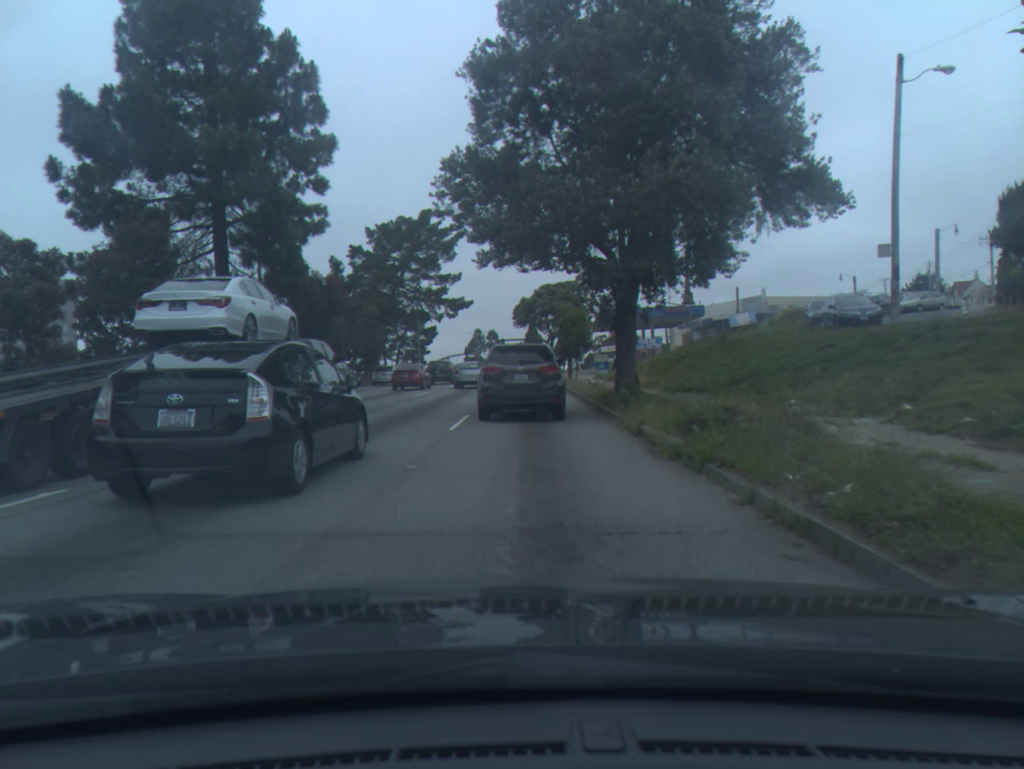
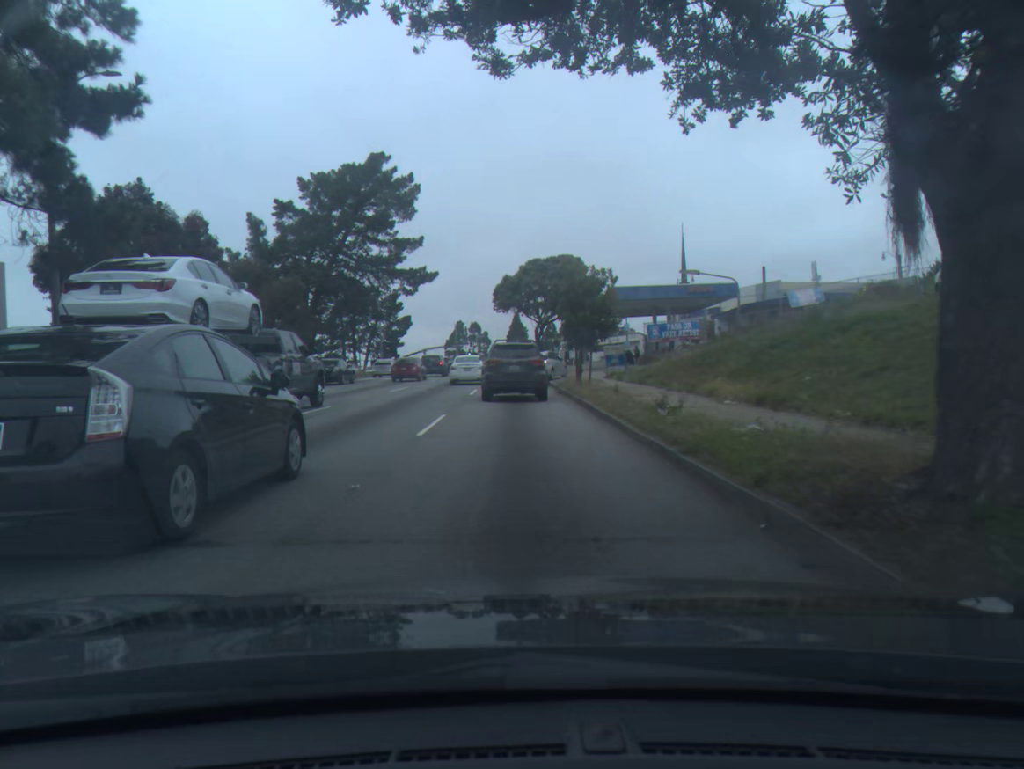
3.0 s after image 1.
(+0.2, +16.1) m; +1°
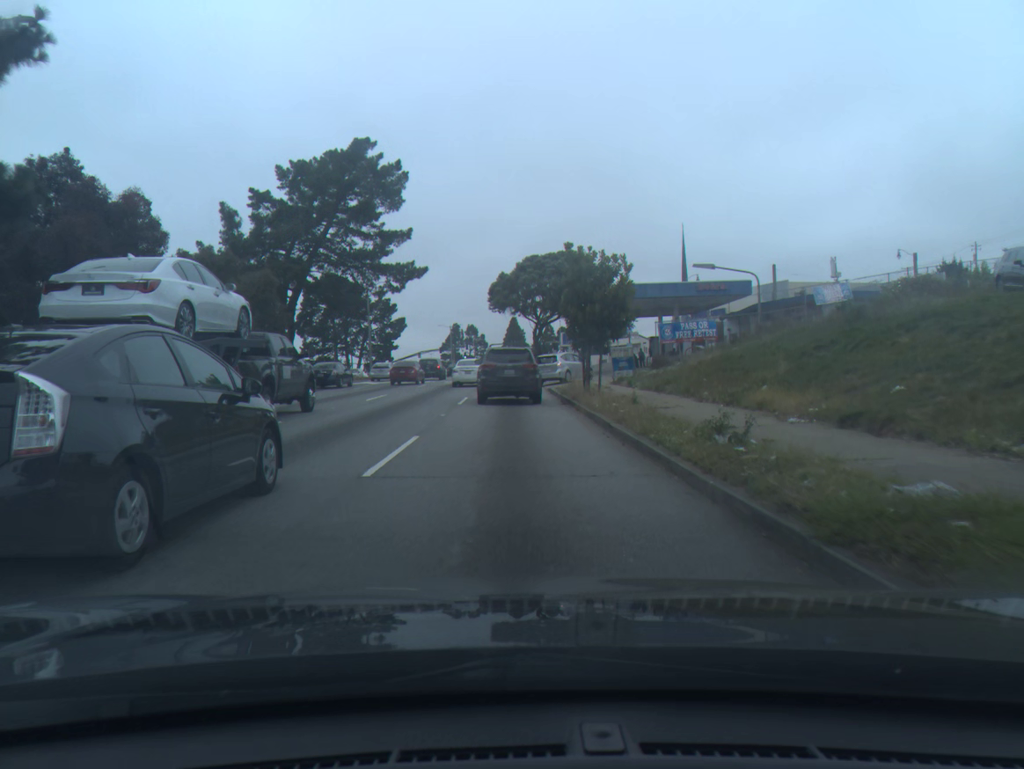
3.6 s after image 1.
(0.0, +3.9) m; 0°
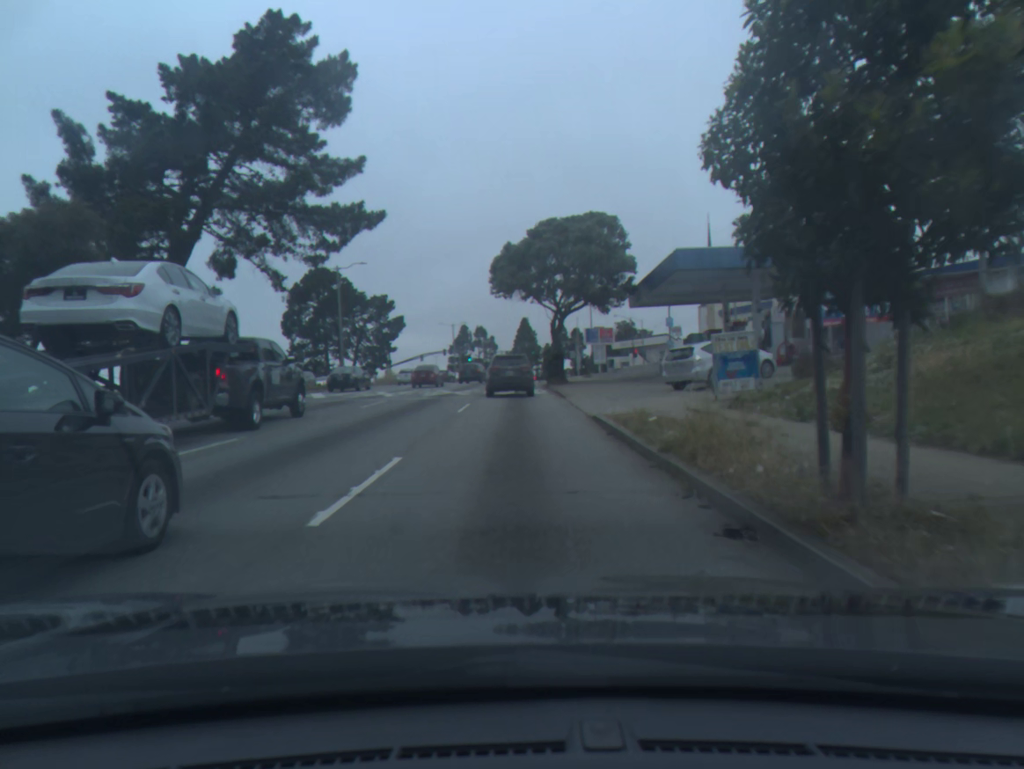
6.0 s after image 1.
(0.0, +17.1) m; -1°
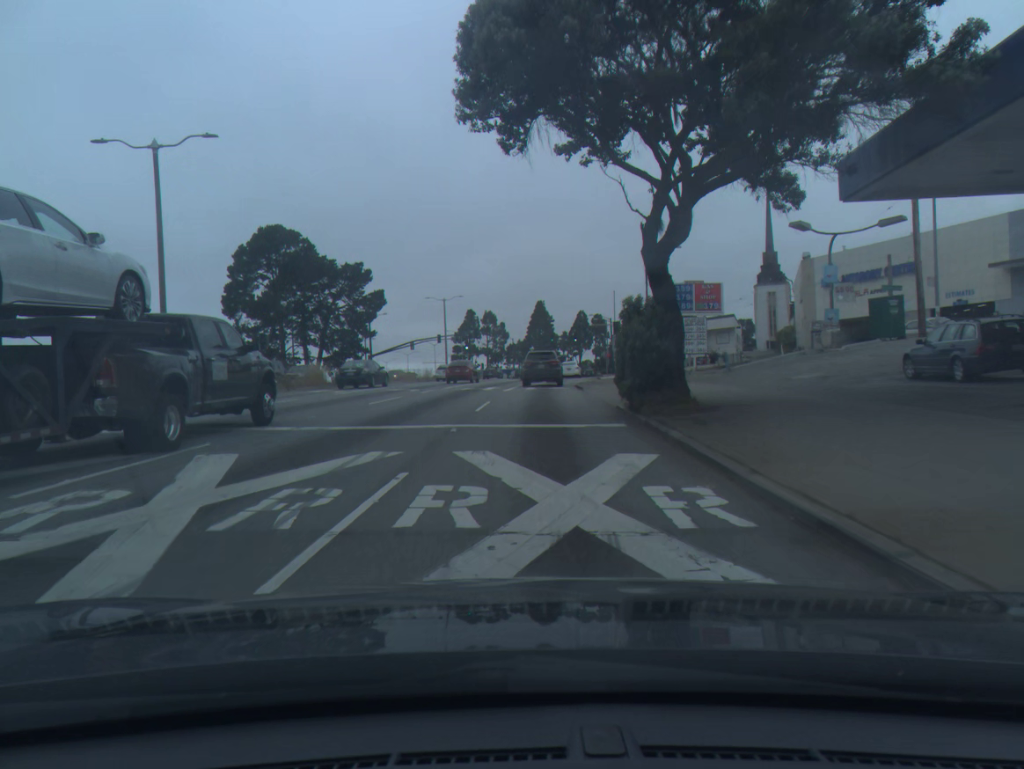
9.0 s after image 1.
(-0.2, +31.6) m; -1°
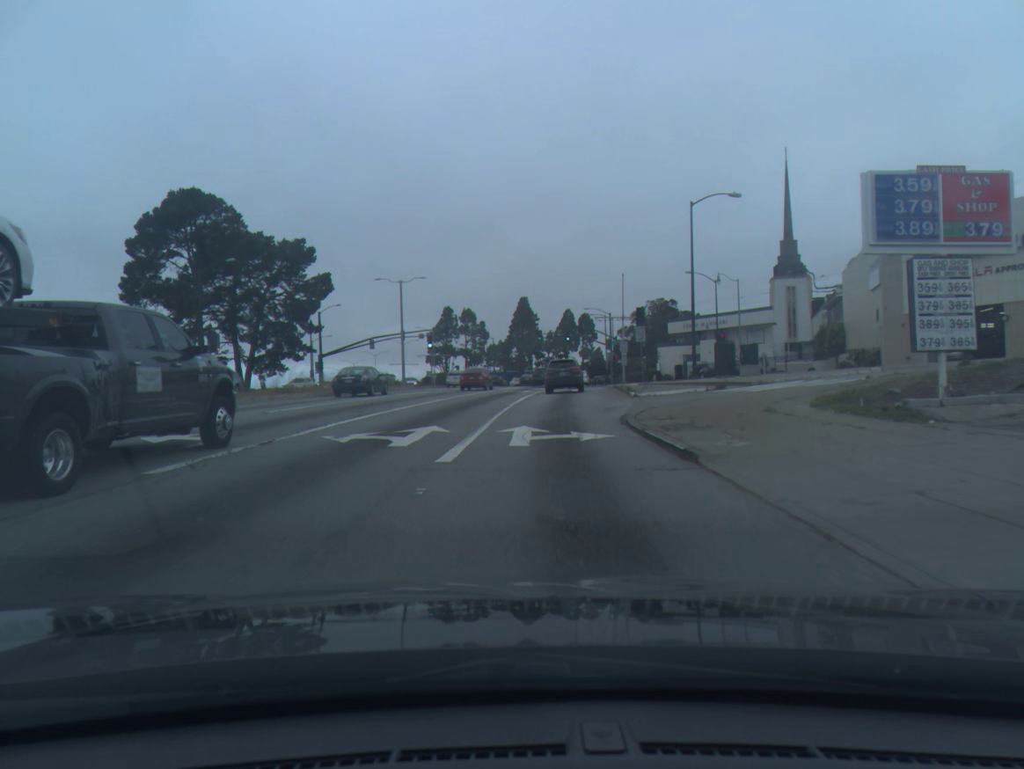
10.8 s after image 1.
(+0.2, +21.6) m; +2°
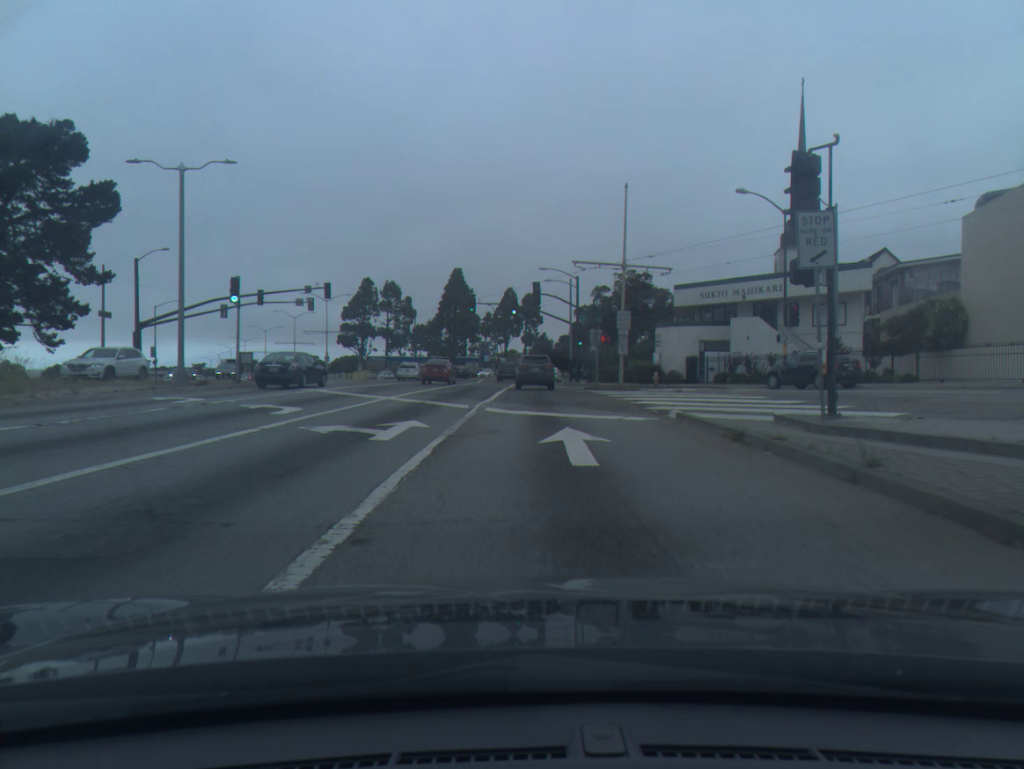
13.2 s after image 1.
(+1.3, +33.3) m; +4°
